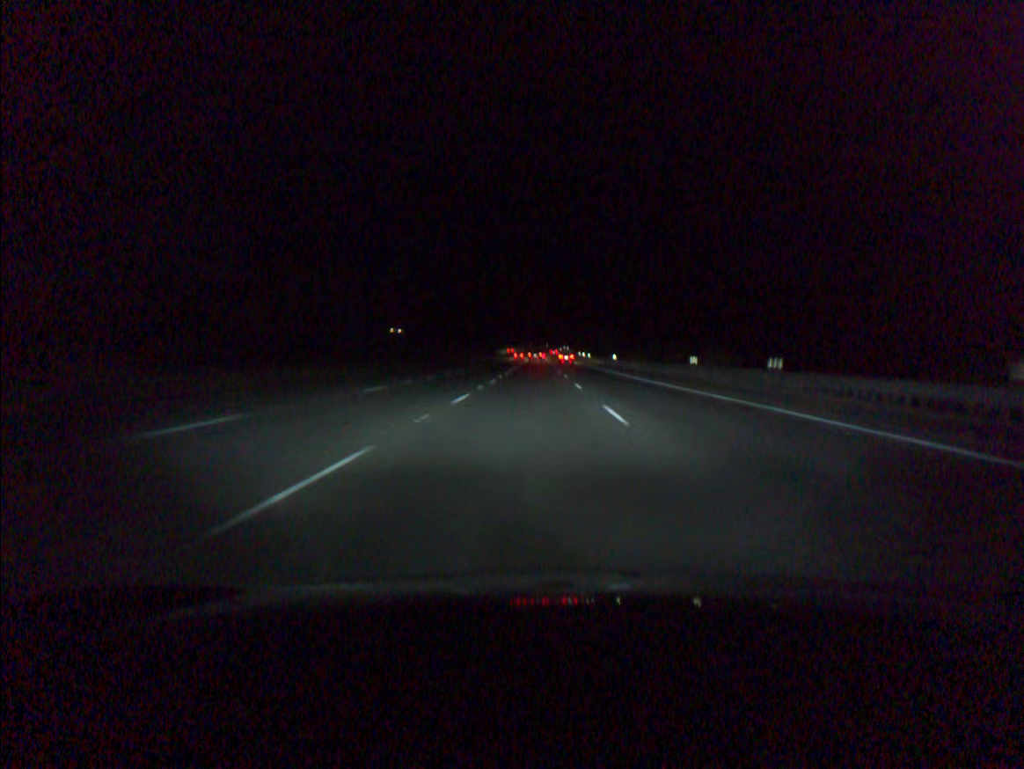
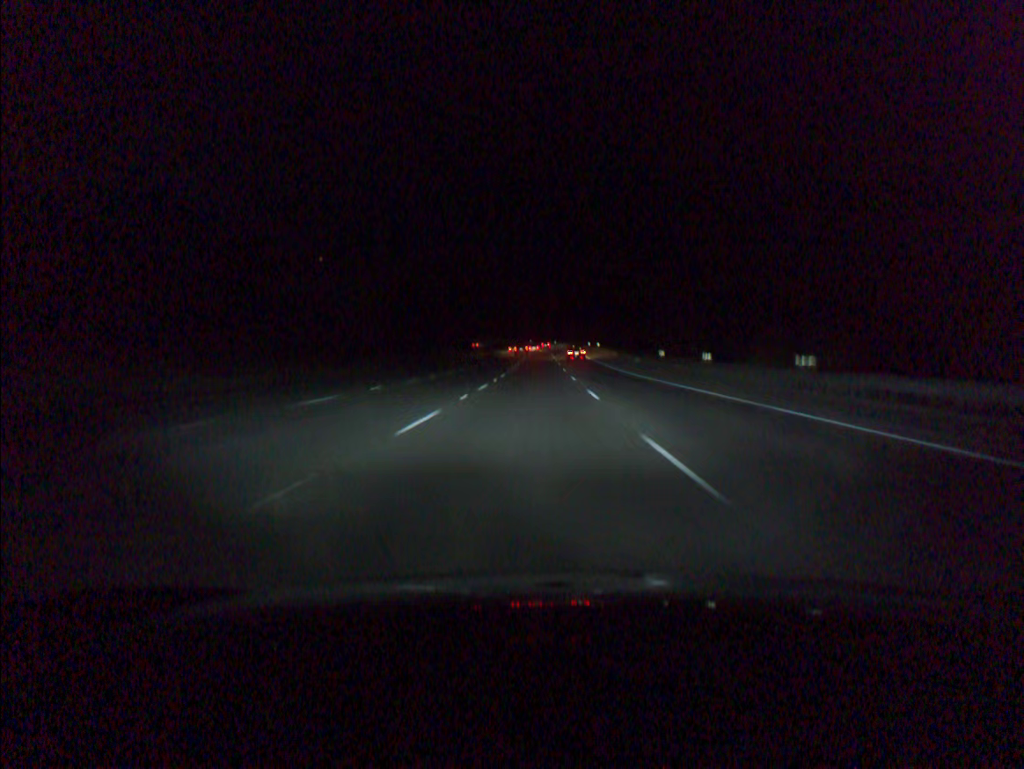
(-0.2, +109.4) m; 0°
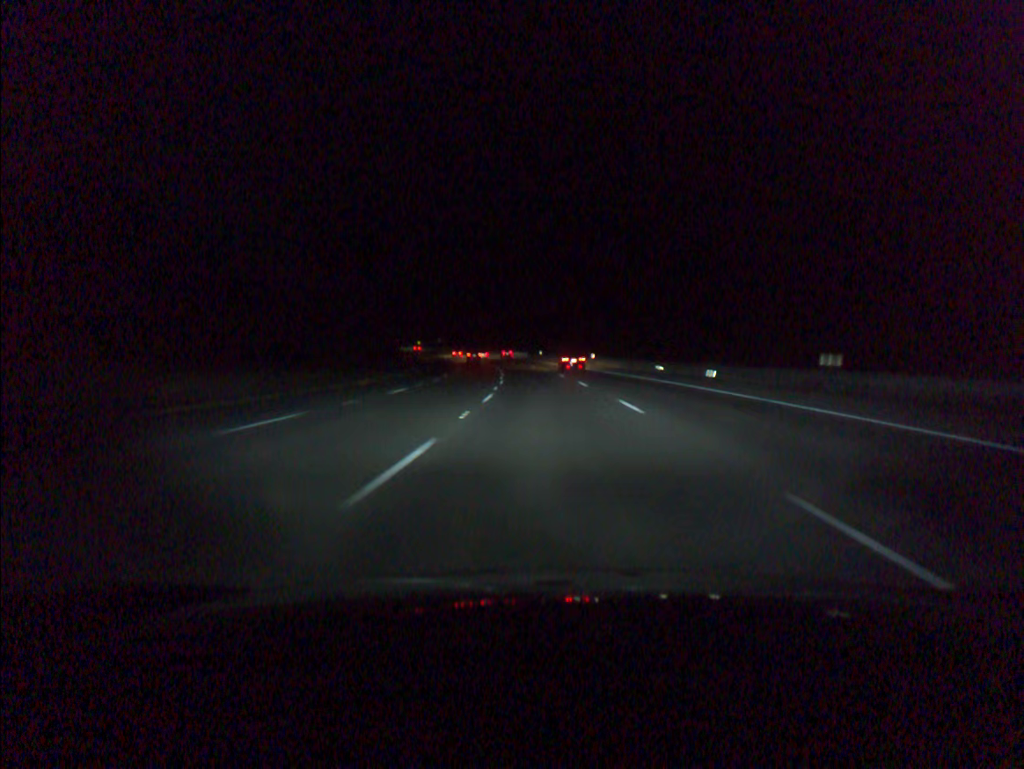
(-0.5, +107.7) m; -1°
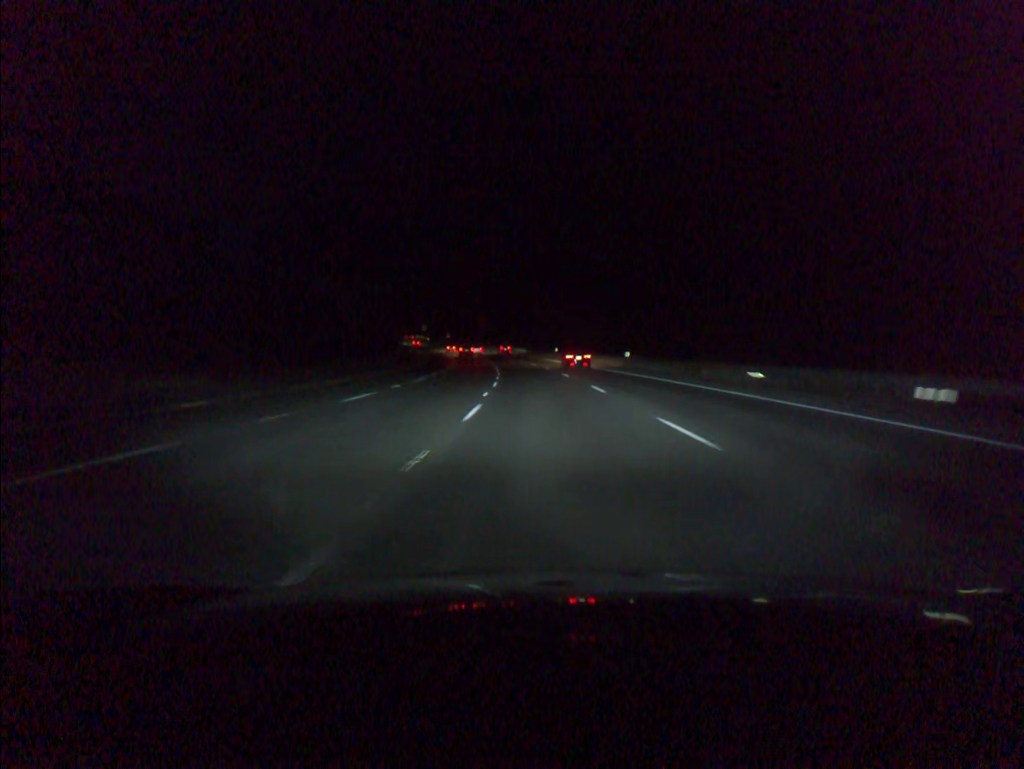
(-0.2, +21.4) m; -1°
